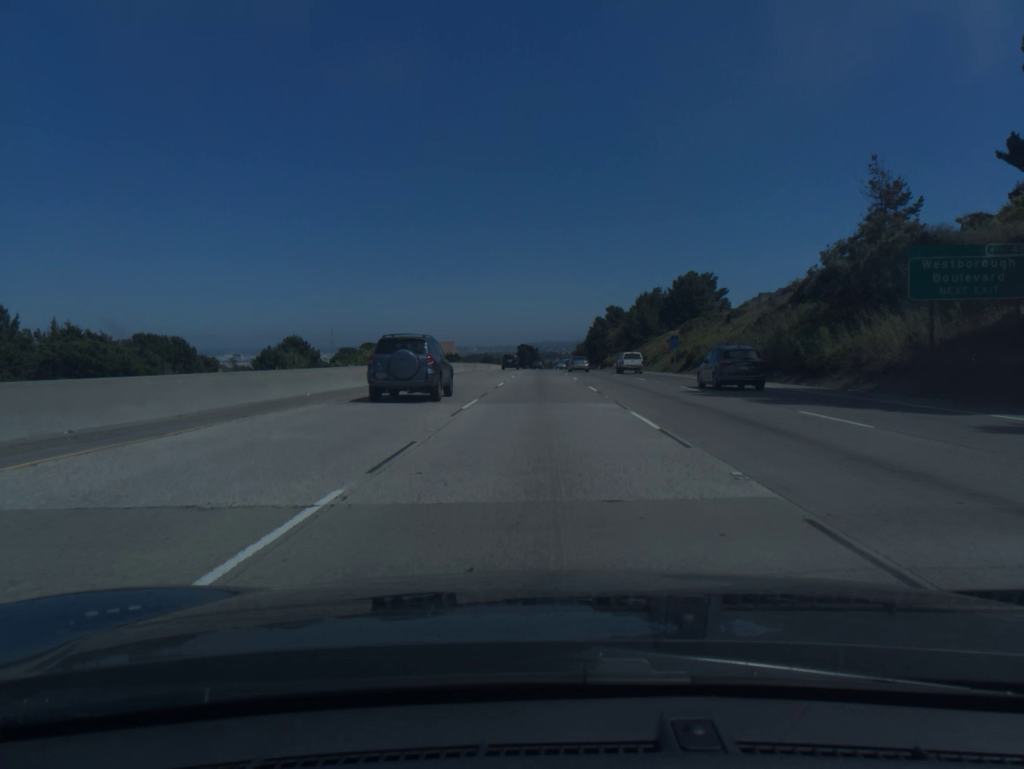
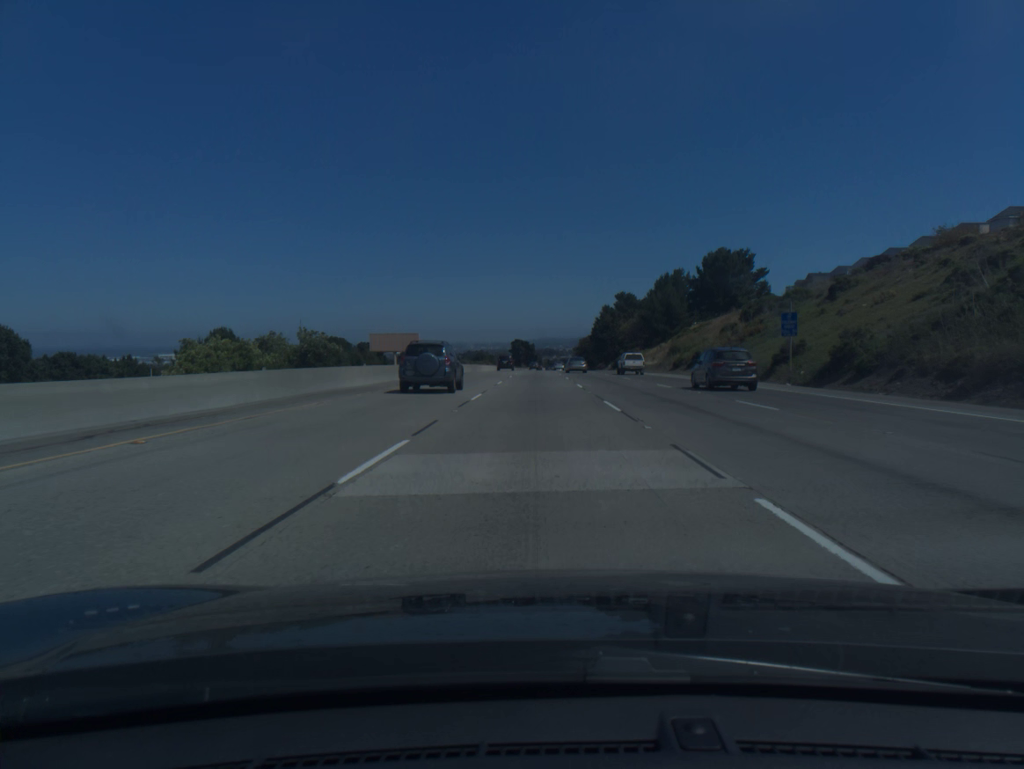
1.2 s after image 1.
(+0.2, +39.6) m; 0°
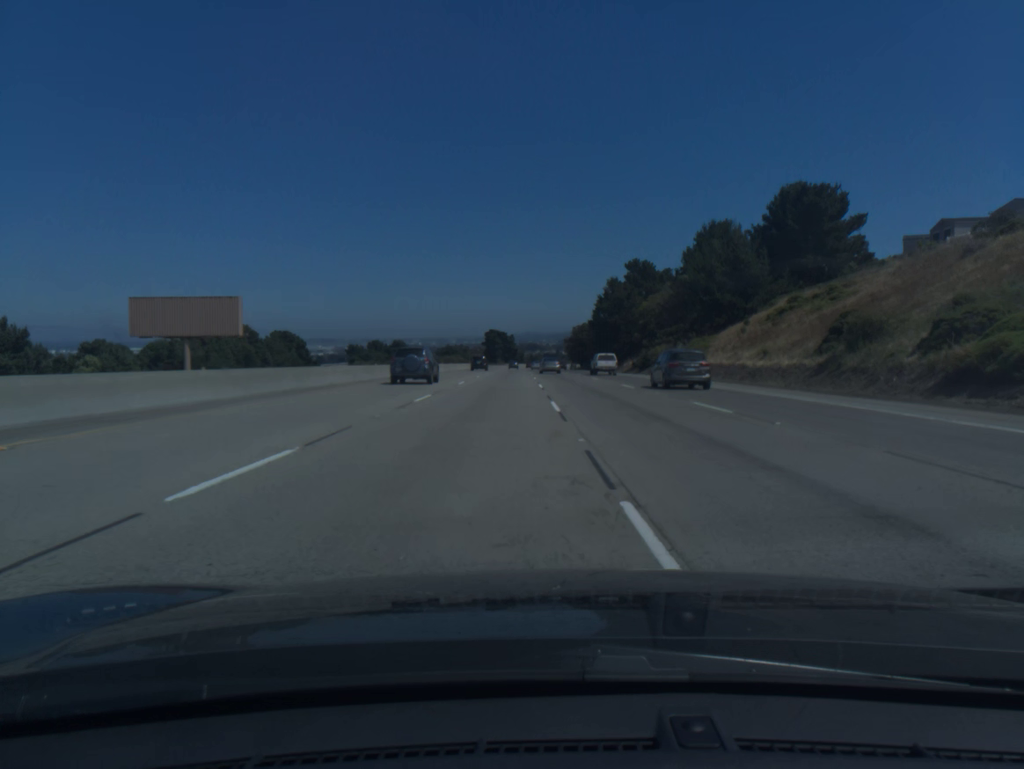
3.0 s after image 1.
(+0.6, +59.3) m; +1°
